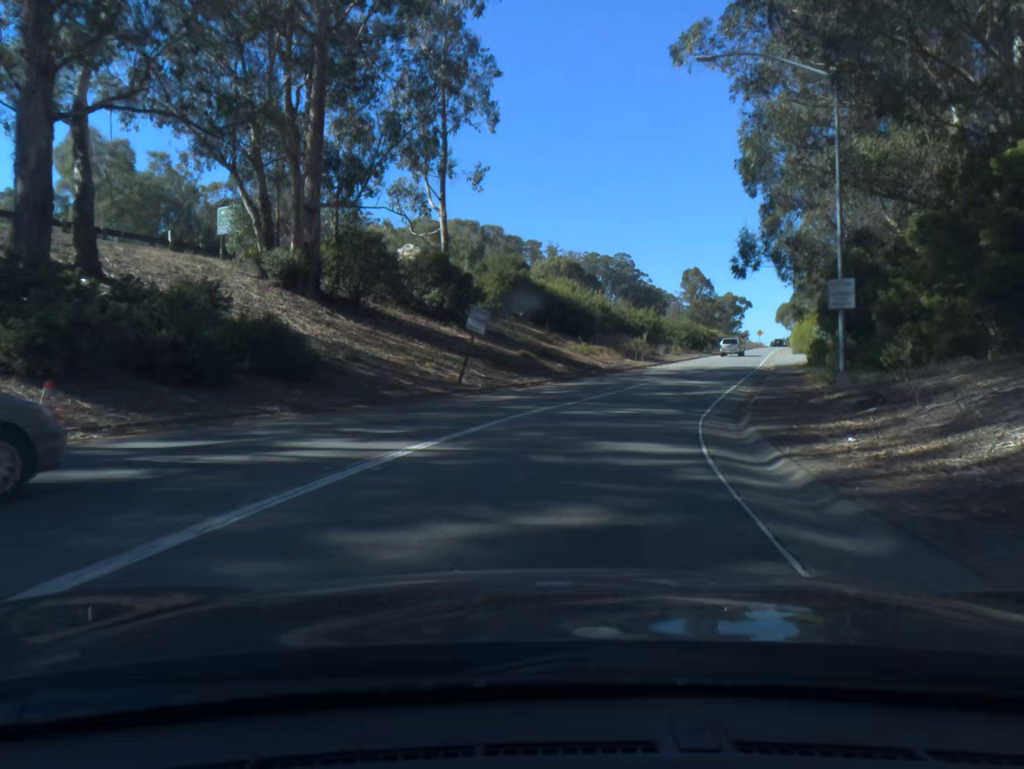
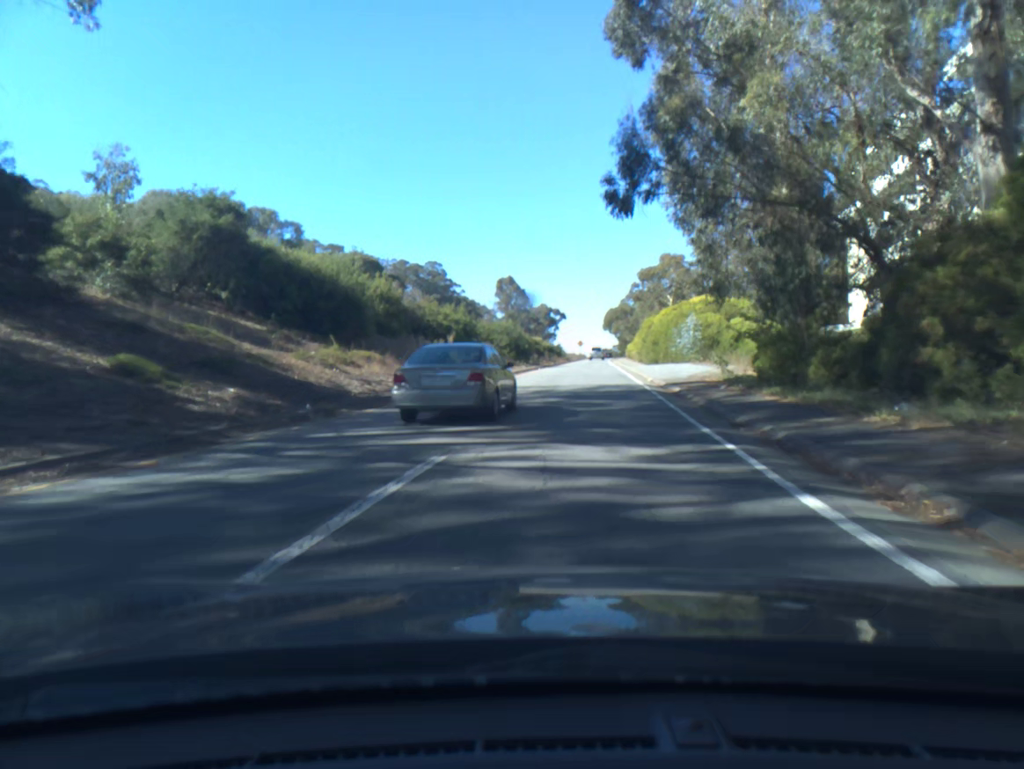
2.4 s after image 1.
(+3.2, +24.4) m; +12°
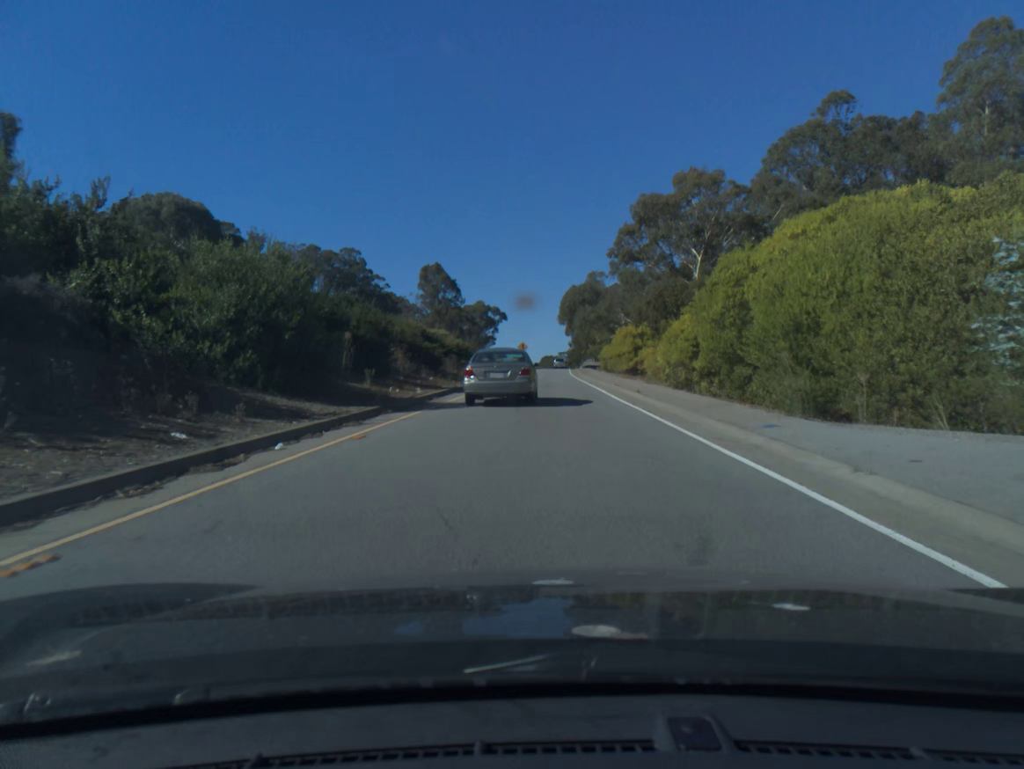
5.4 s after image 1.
(+2.5, +47.4) m; +4°
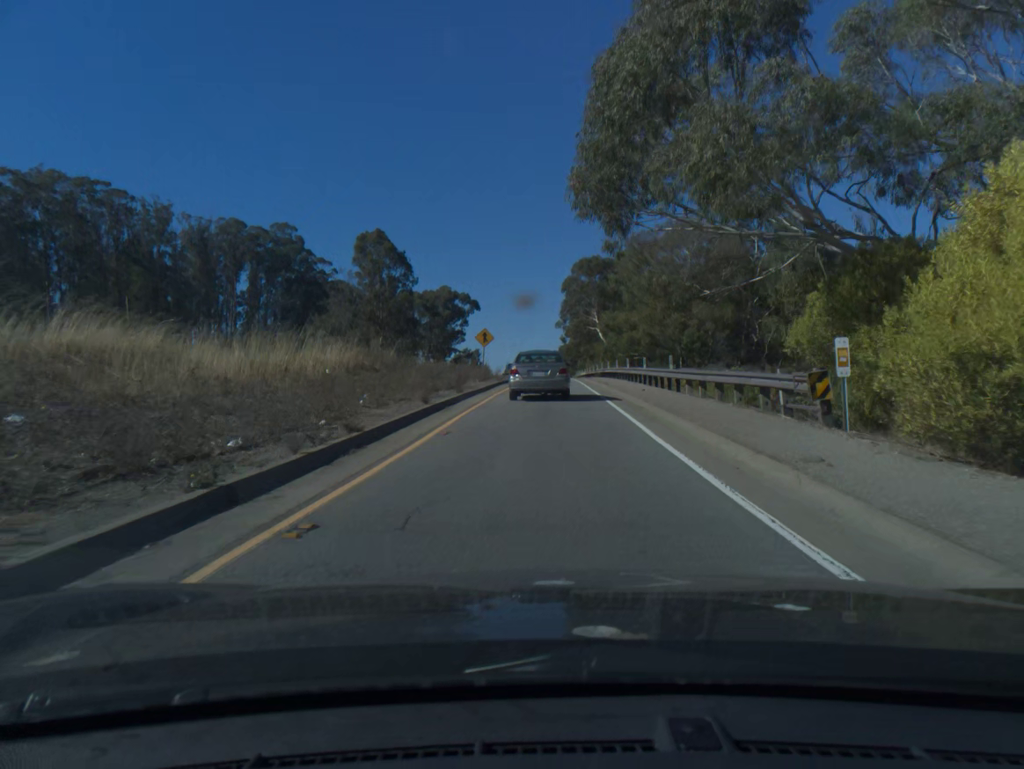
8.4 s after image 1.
(+0.3, +57.1) m; +1°
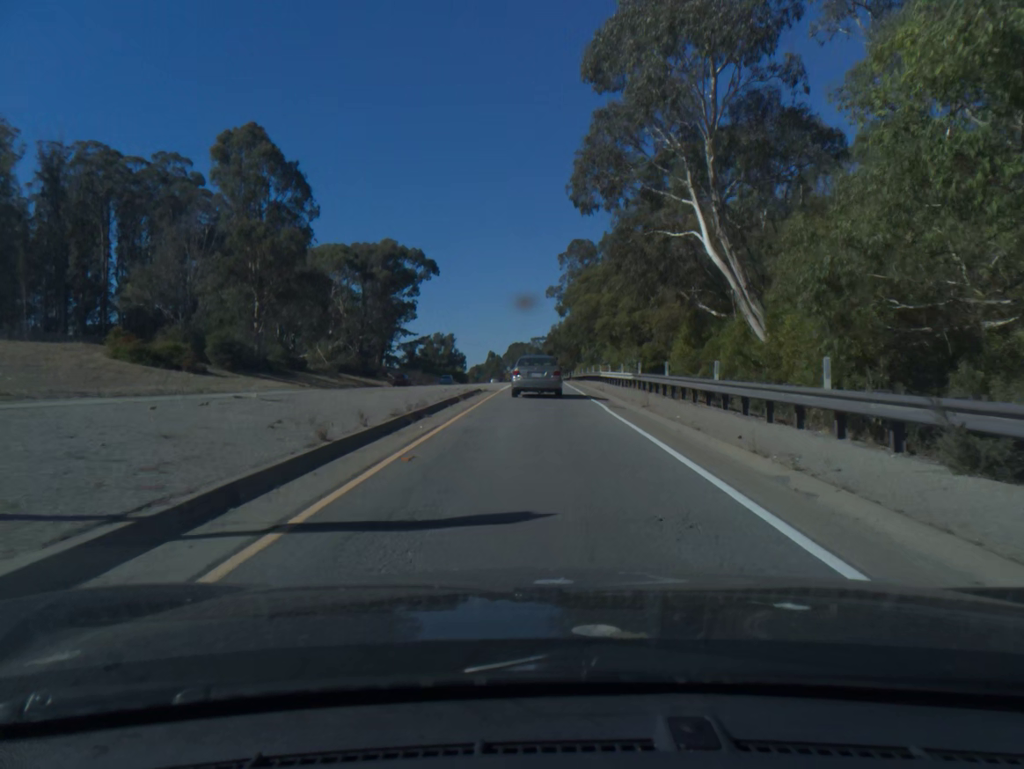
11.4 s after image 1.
(+0.7, +61.4) m; +1°
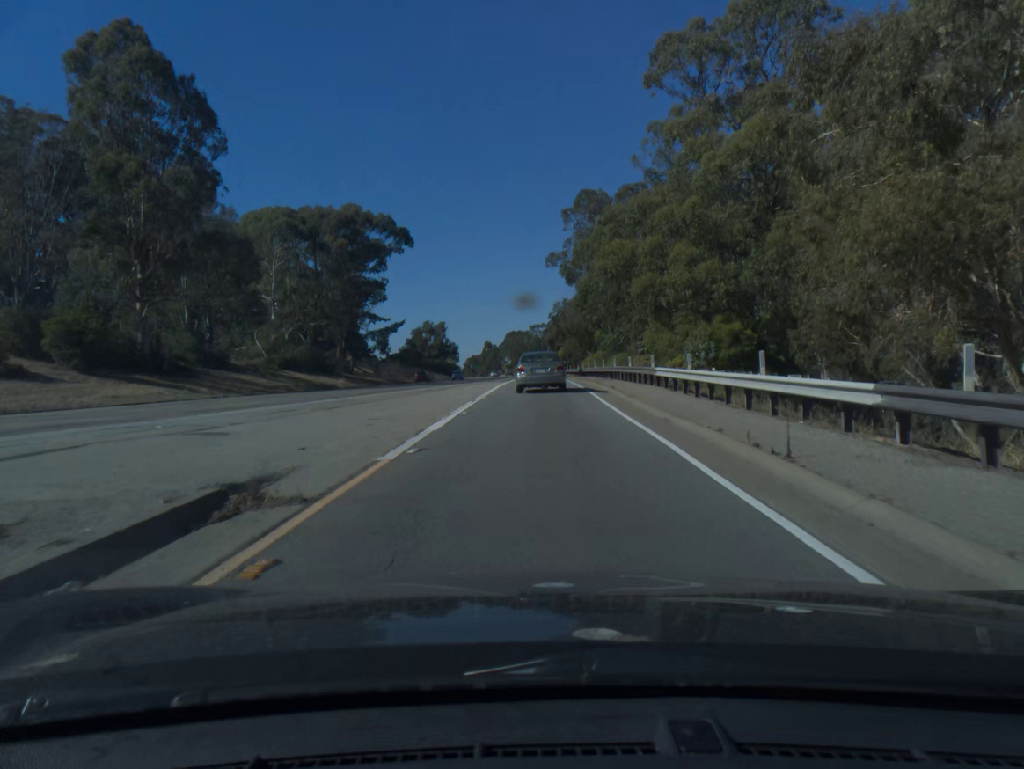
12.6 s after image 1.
(0.0, +26.6) m; 0°
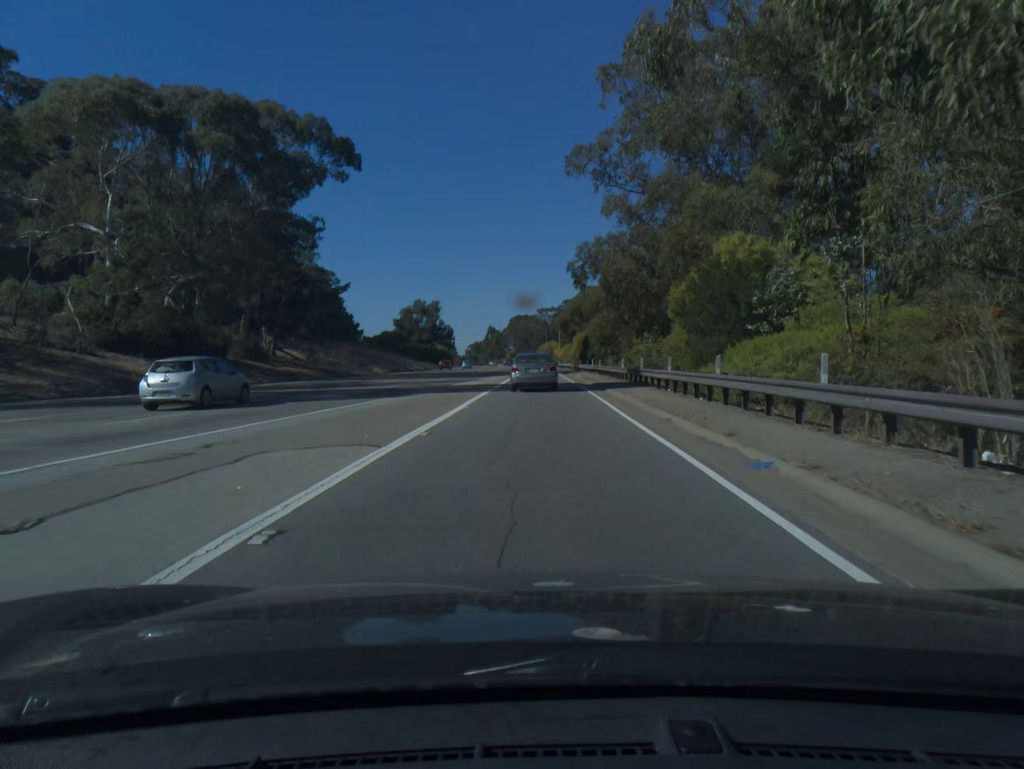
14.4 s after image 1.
(-0.1, +41.3) m; -1°
